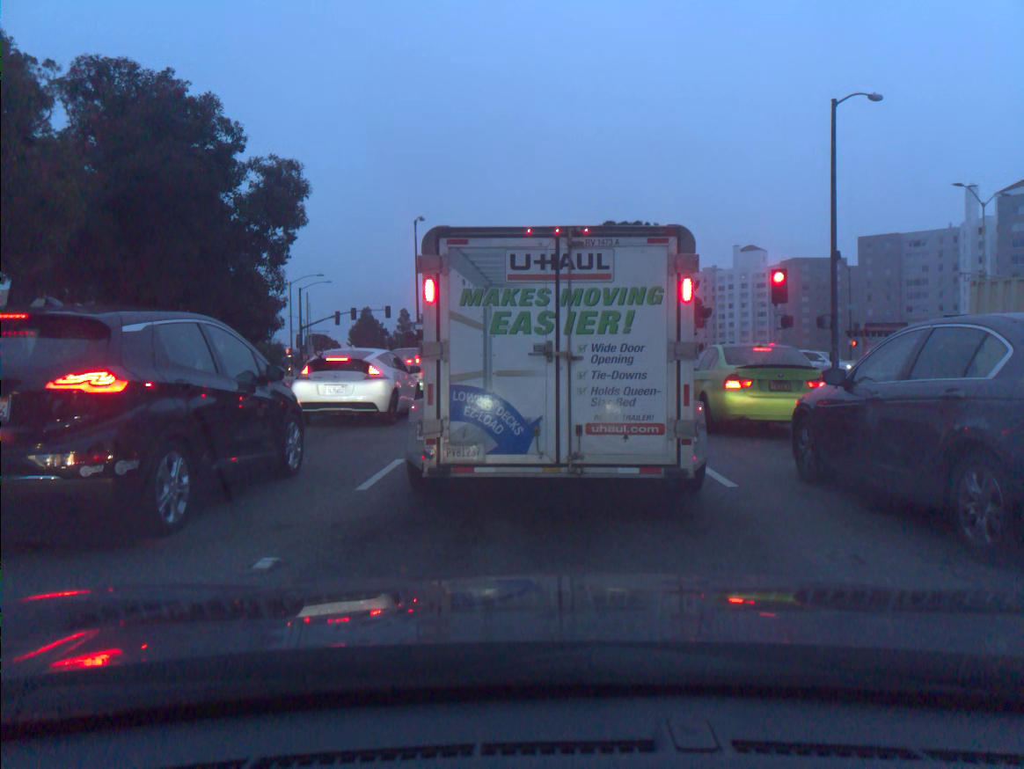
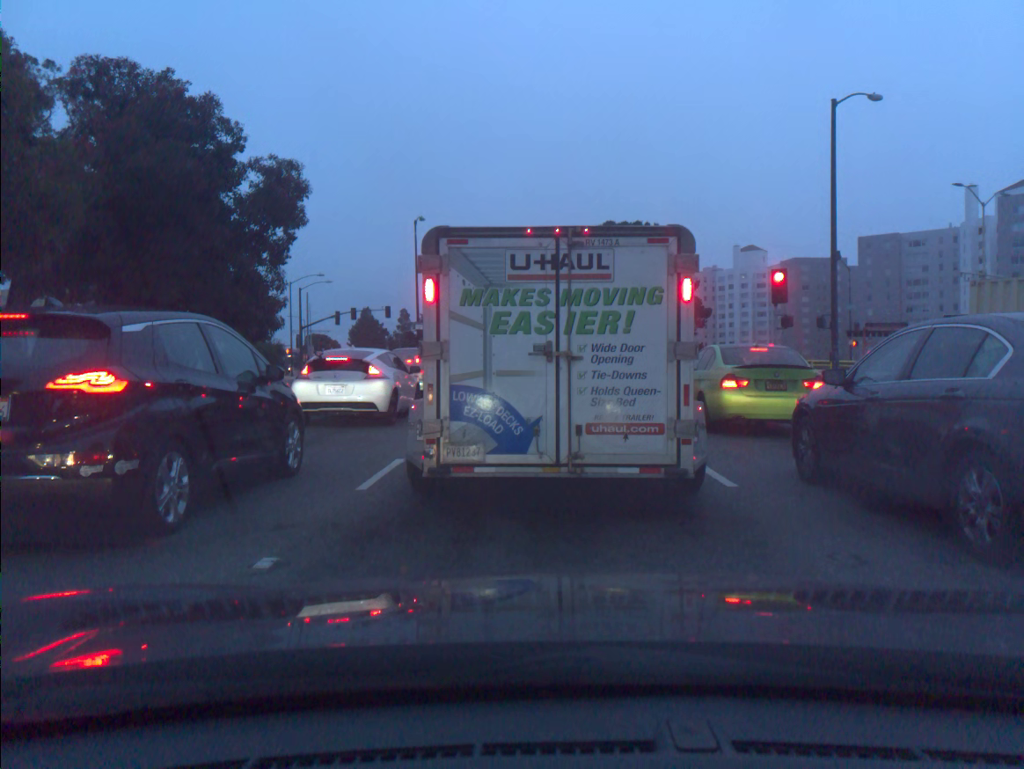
(0.0, 0.0) m; 0°
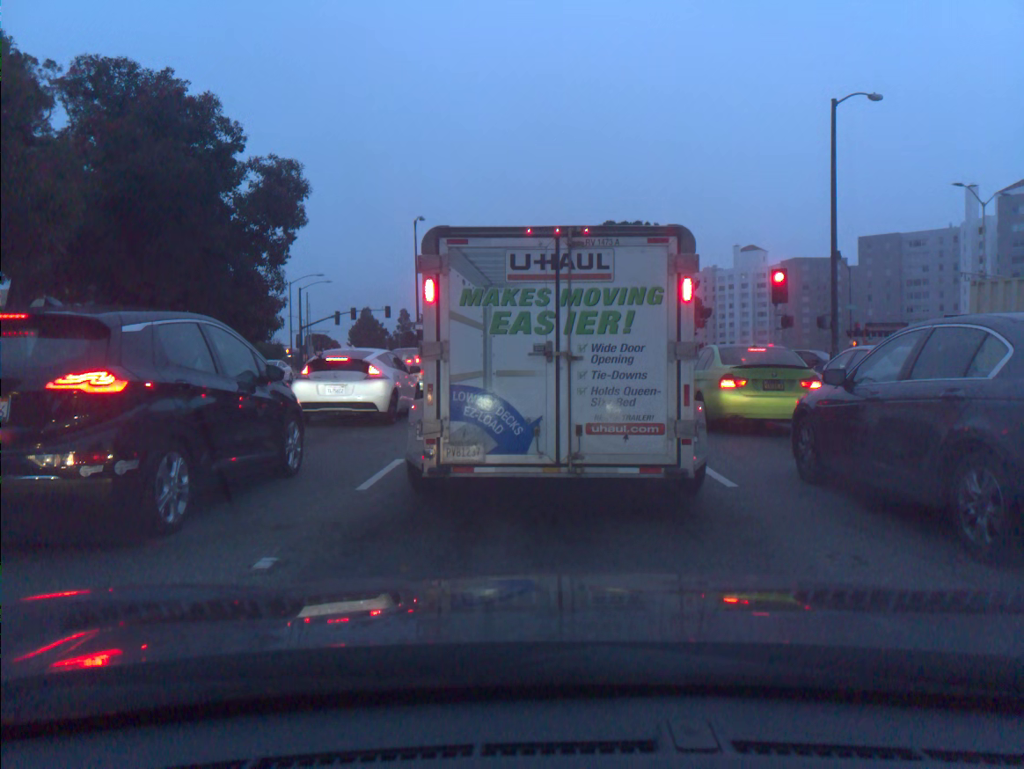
(0.0, 0.0) m; 0°
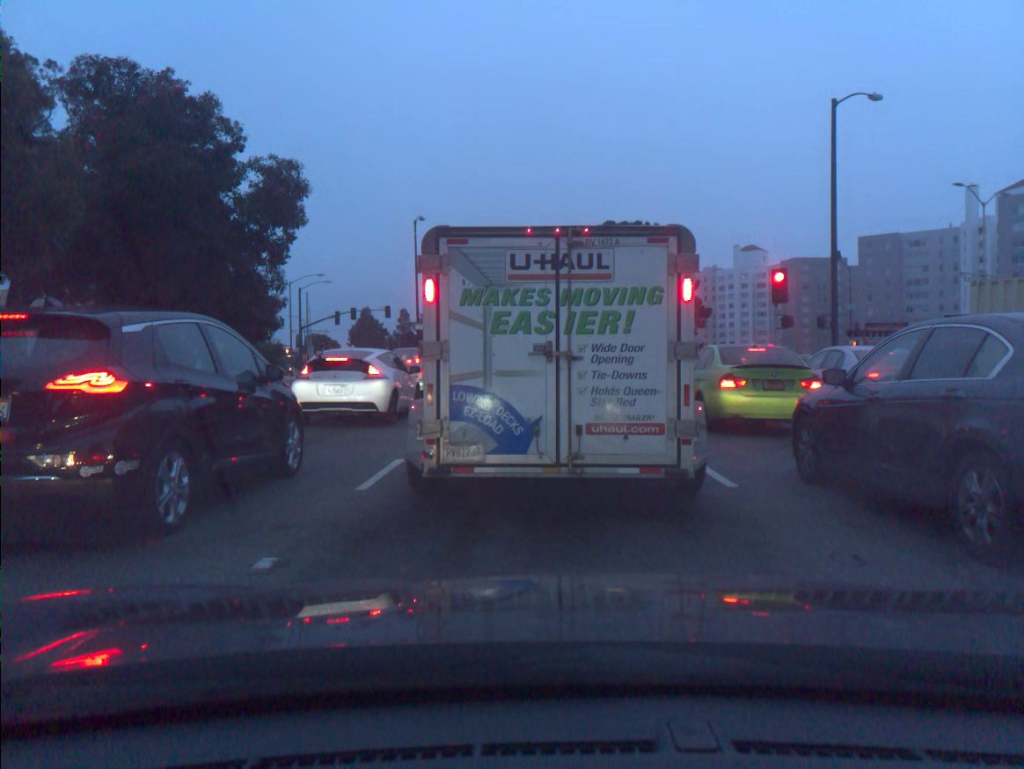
(0.0, +0.1) m; 0°
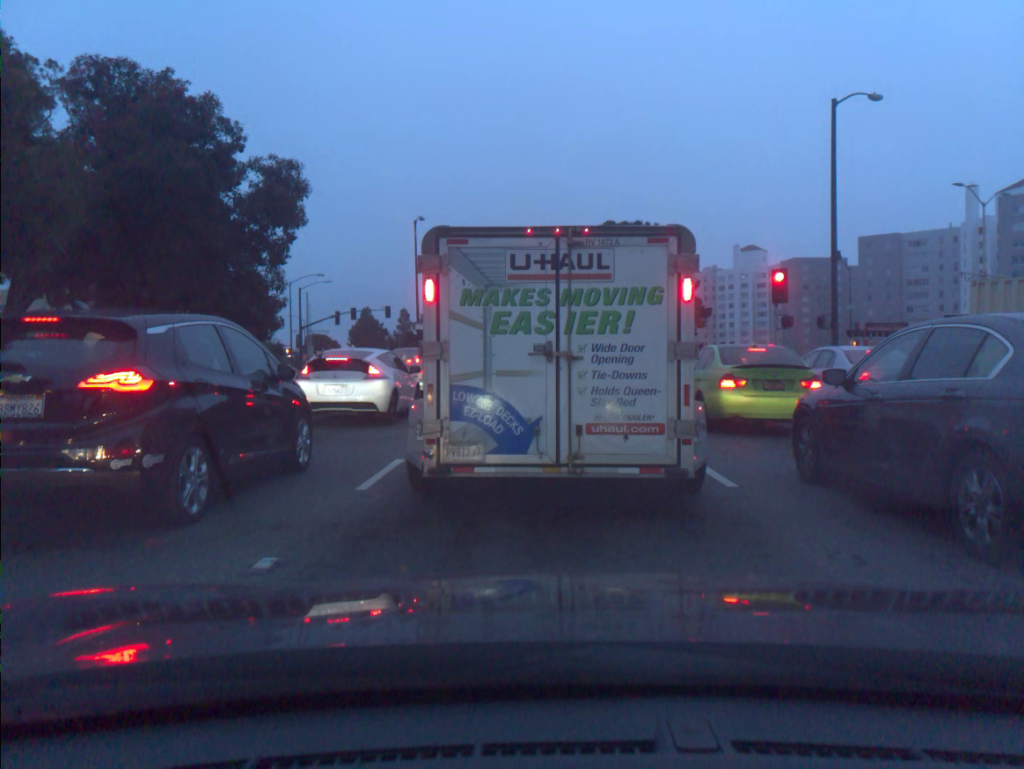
(0.0, 0.0) m; 0°
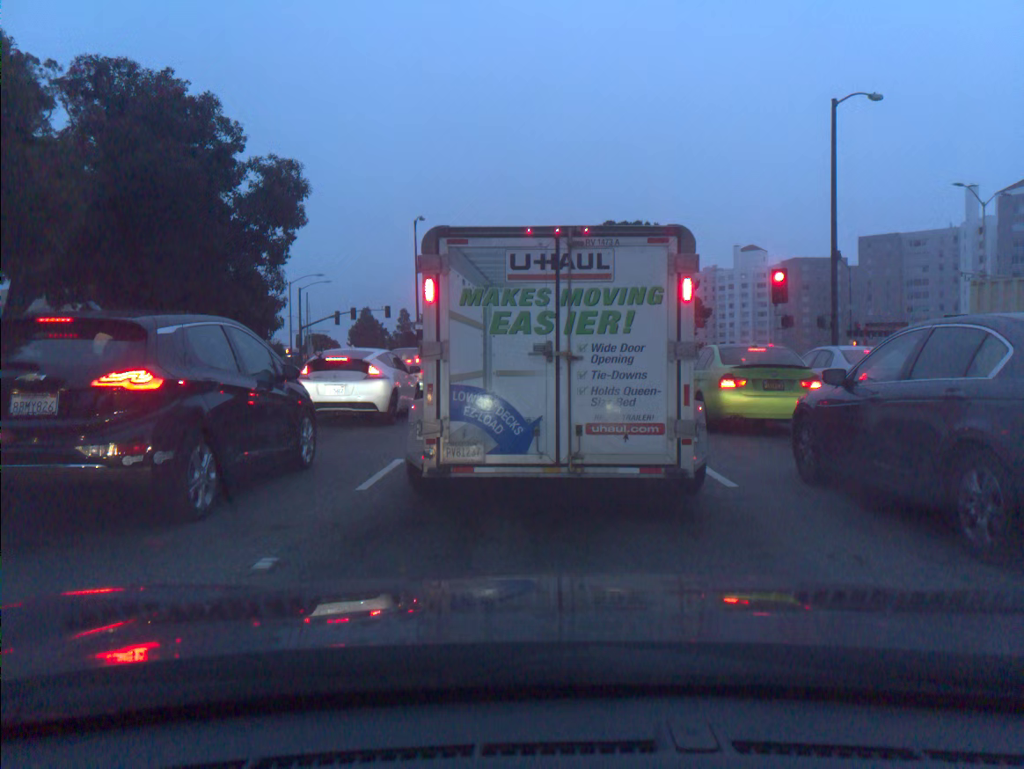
(0.0, 0.0) m; 0°
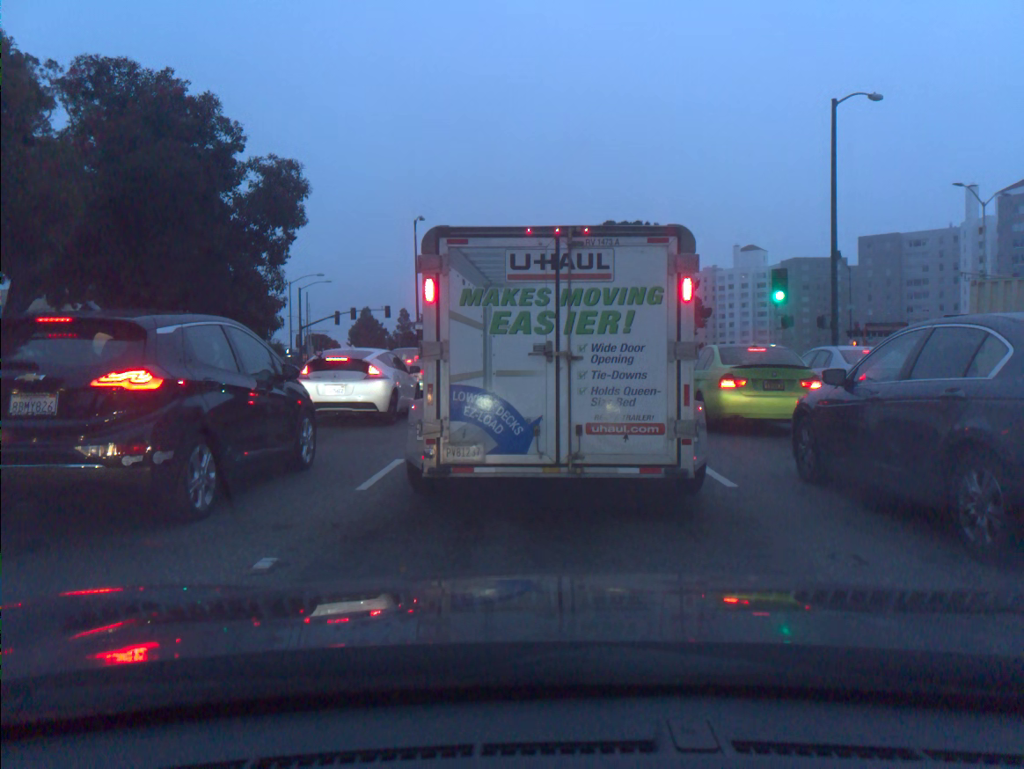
(0.0, 0.0) m; 0°
